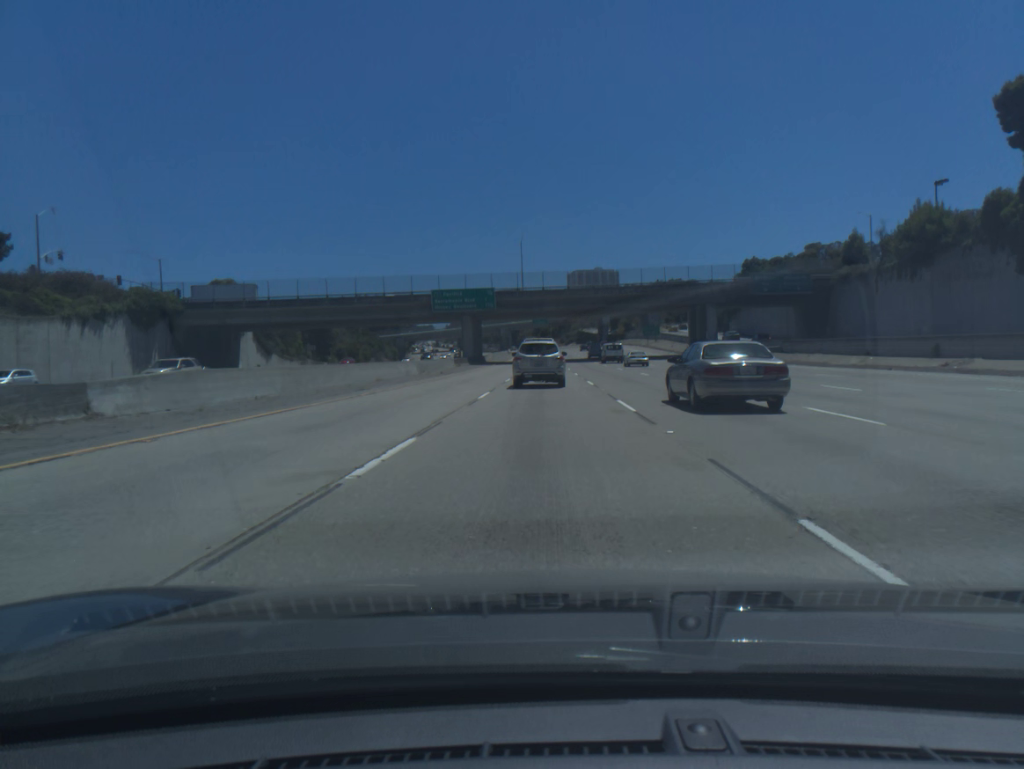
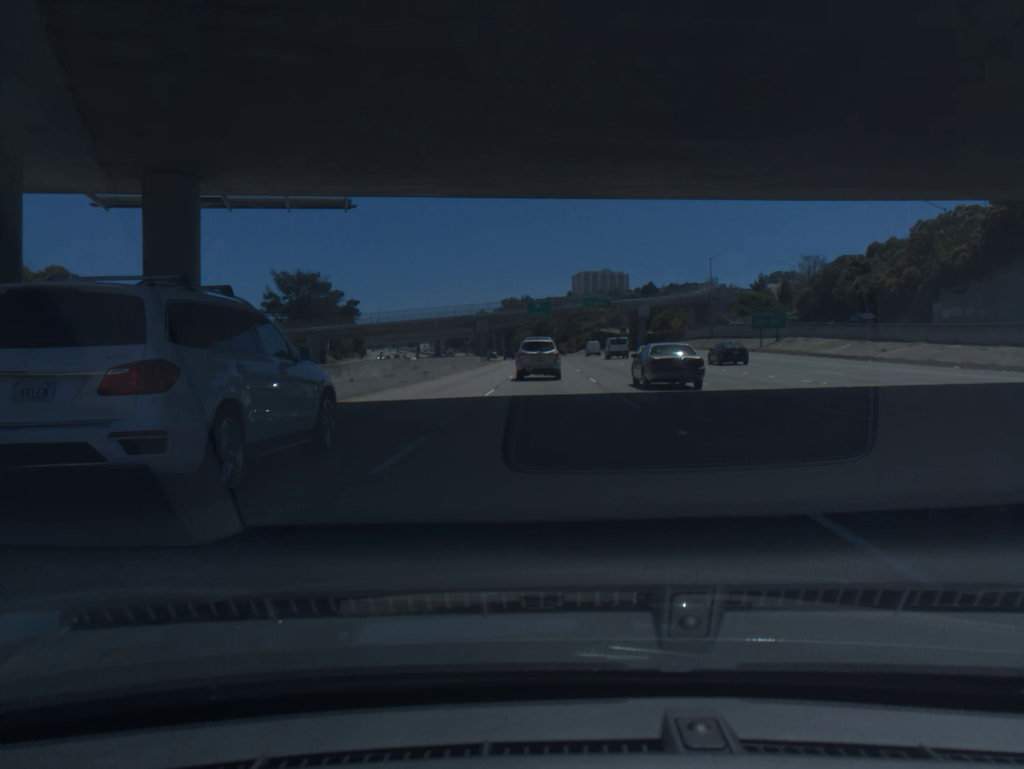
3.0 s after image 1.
(0.0, +87.6) m; 0°
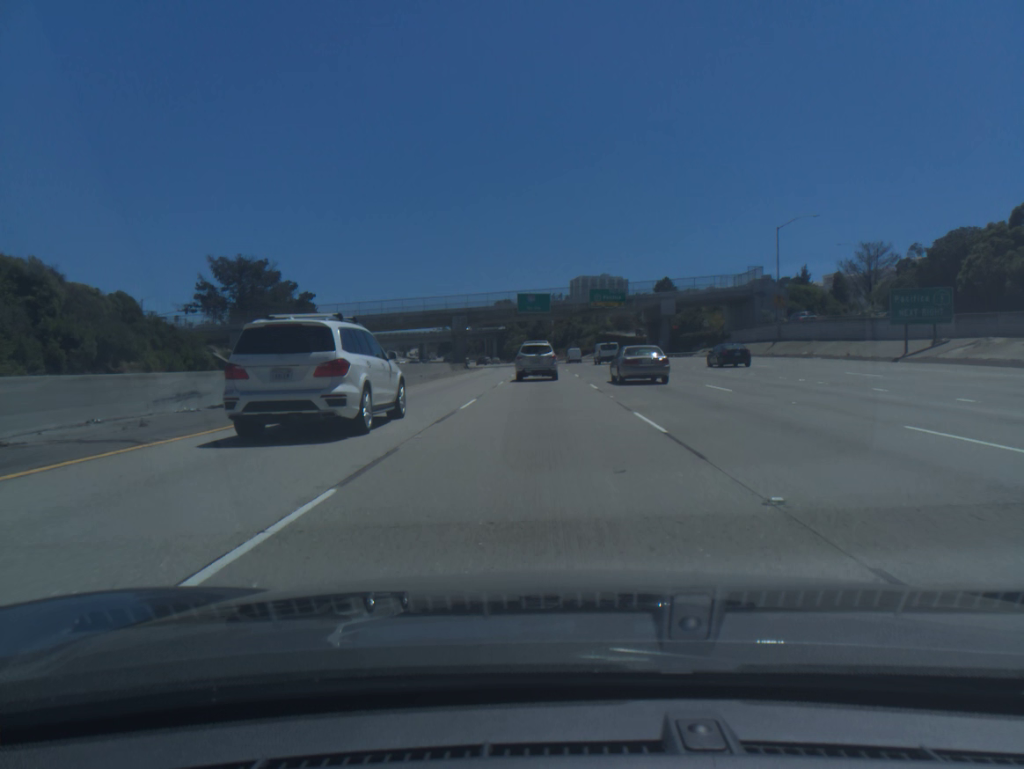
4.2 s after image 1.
(+0.1, +34.0) m; 0°
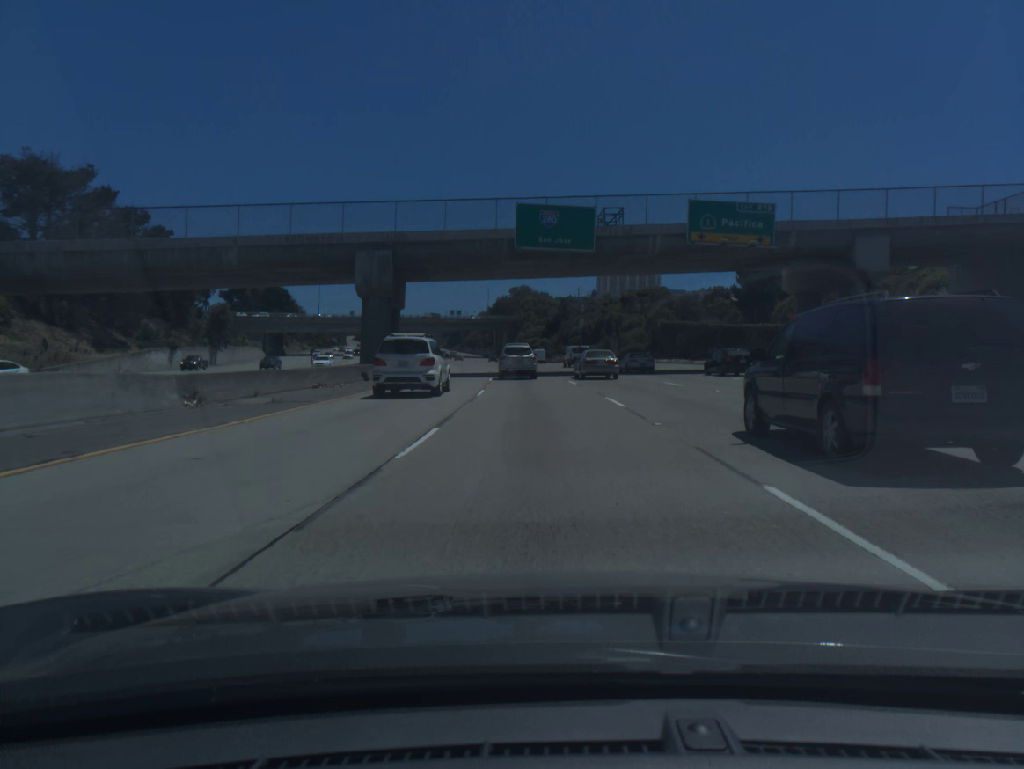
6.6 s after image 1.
(-0.6, +66.9) m; -2°
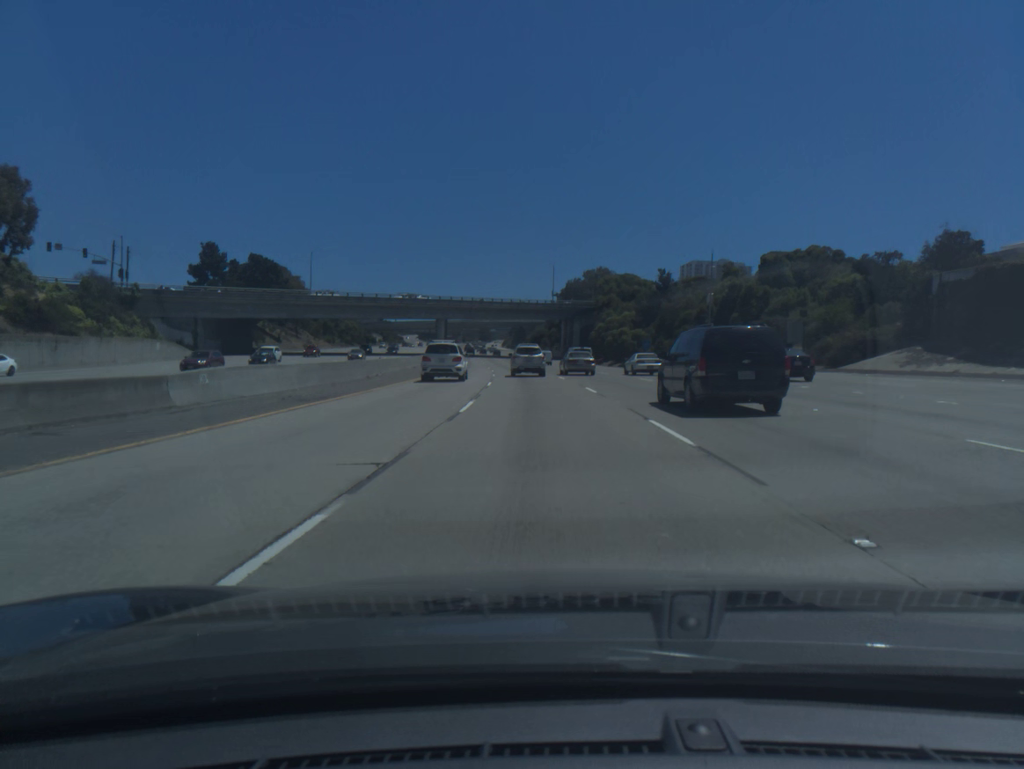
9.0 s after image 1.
(-2.8, +65.8) m; -5°
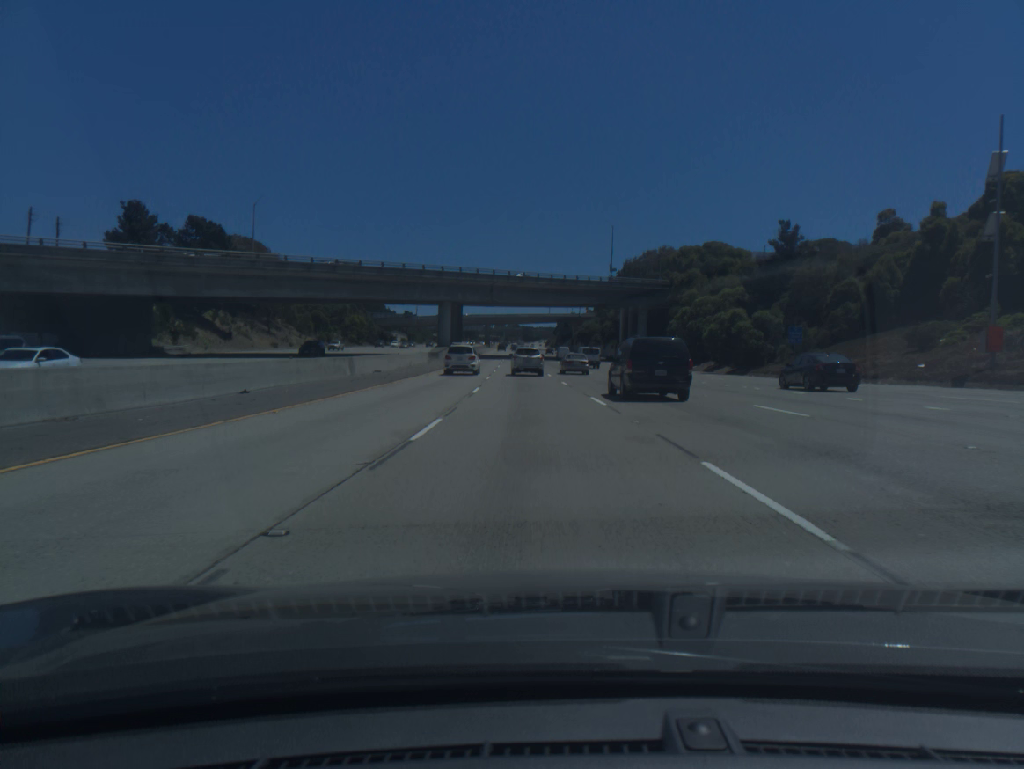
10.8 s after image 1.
(-1.4, +49.3) m; -3°
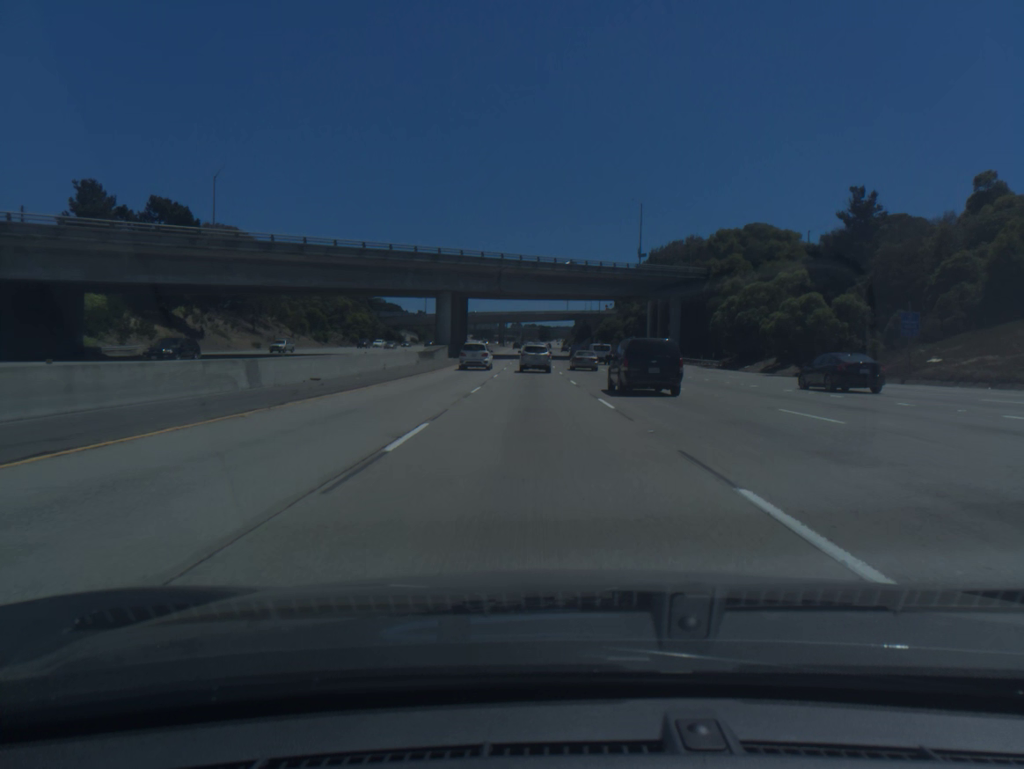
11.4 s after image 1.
(-0.2, +16.5) m; -1°
